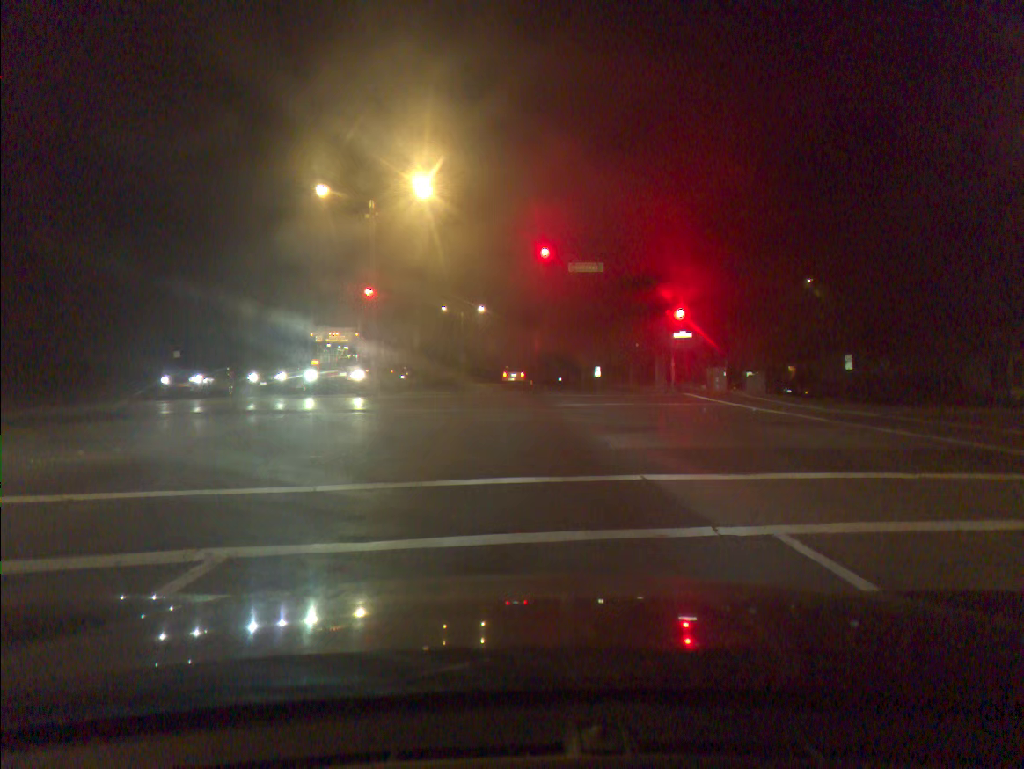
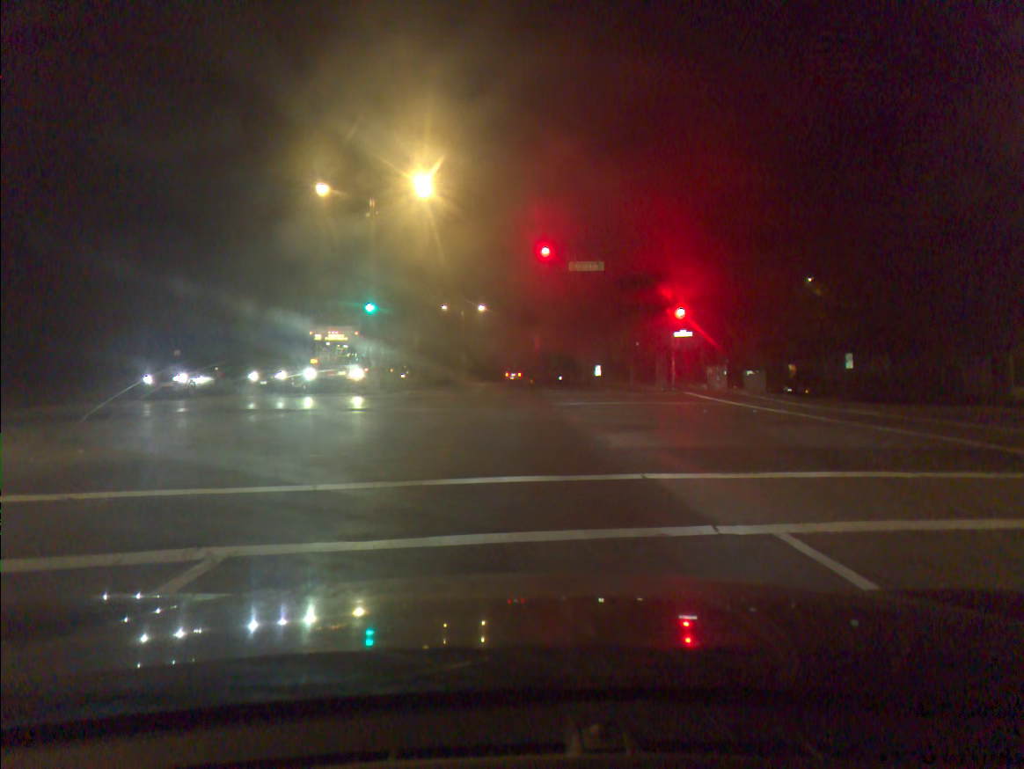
(0.0, 0.0) m; 0°
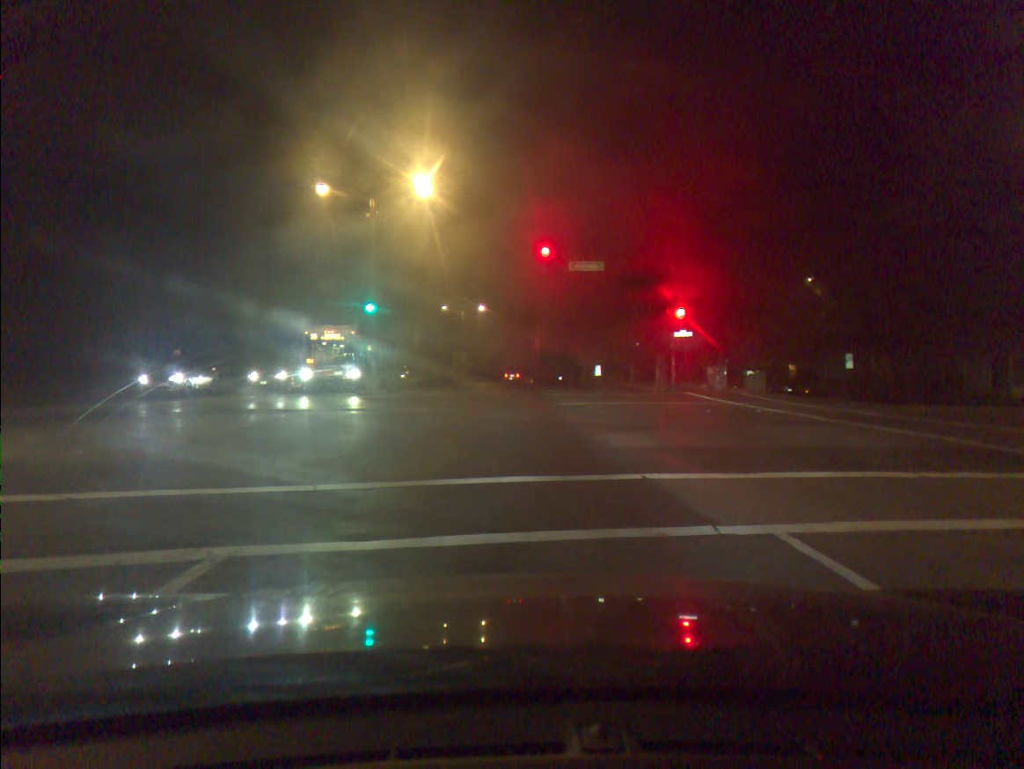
(0.0, 0.0) m; 0°
